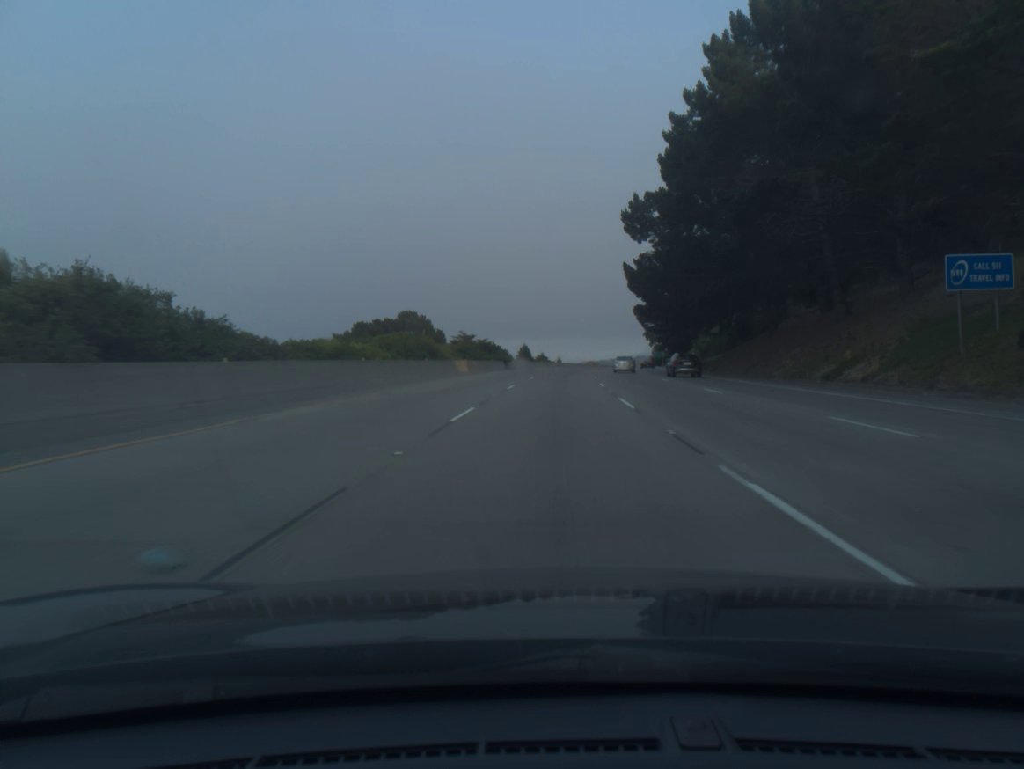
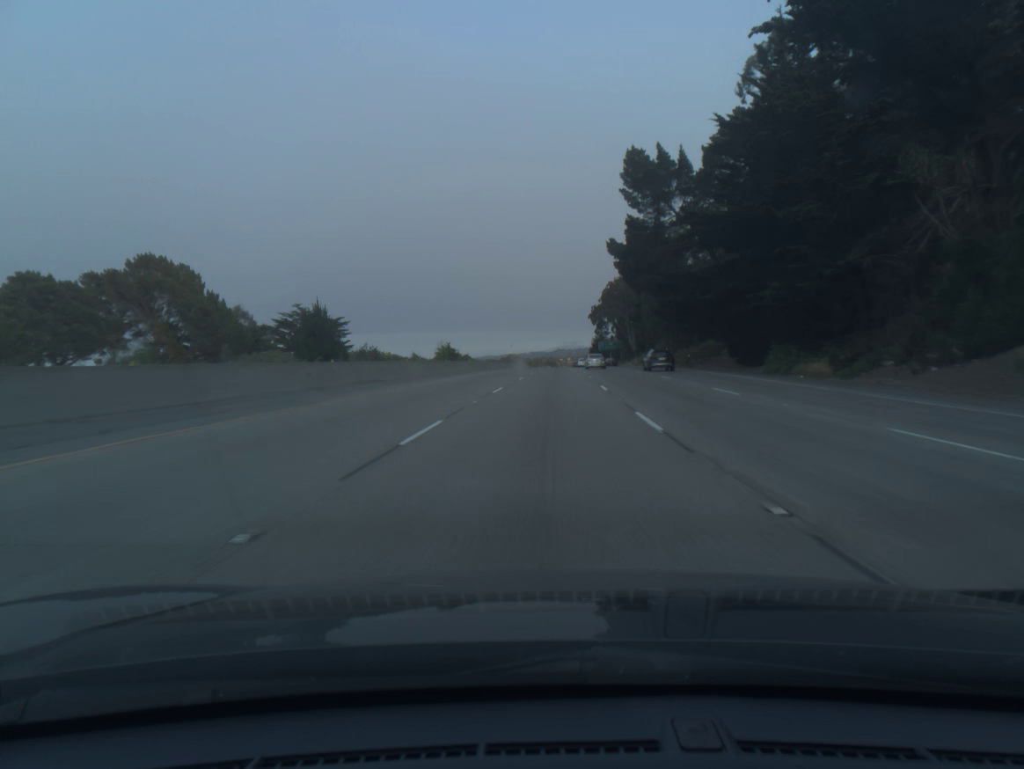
(+4.8, +90.8) m; +6°
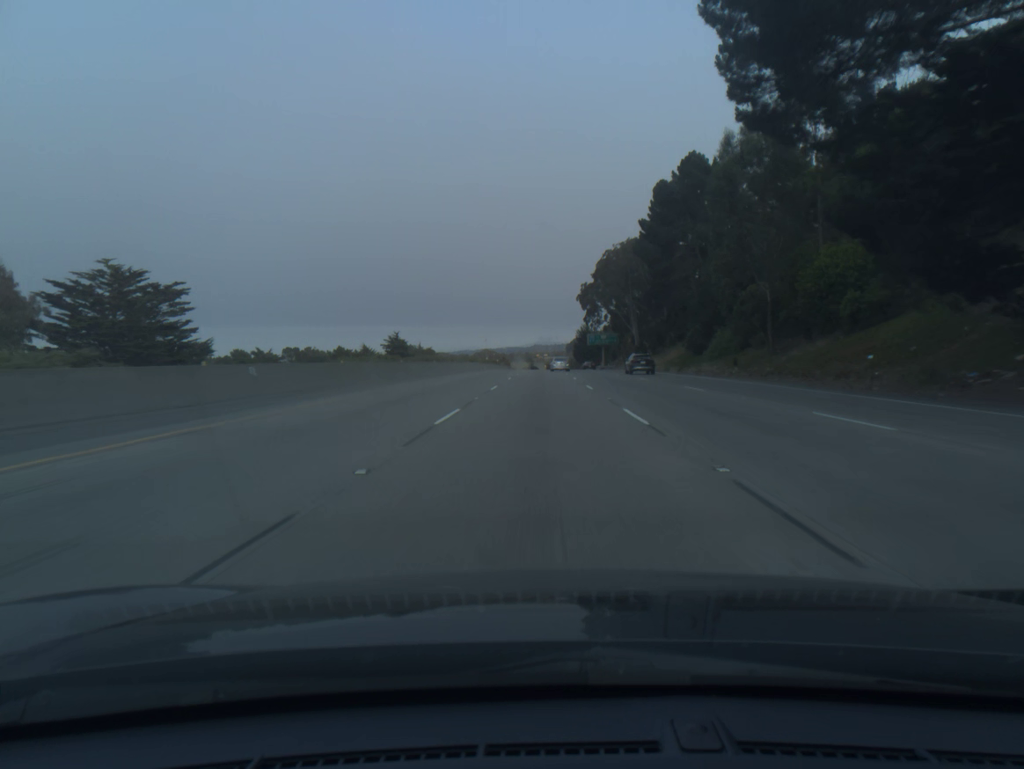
(+1.1, +55.0) m; +2°
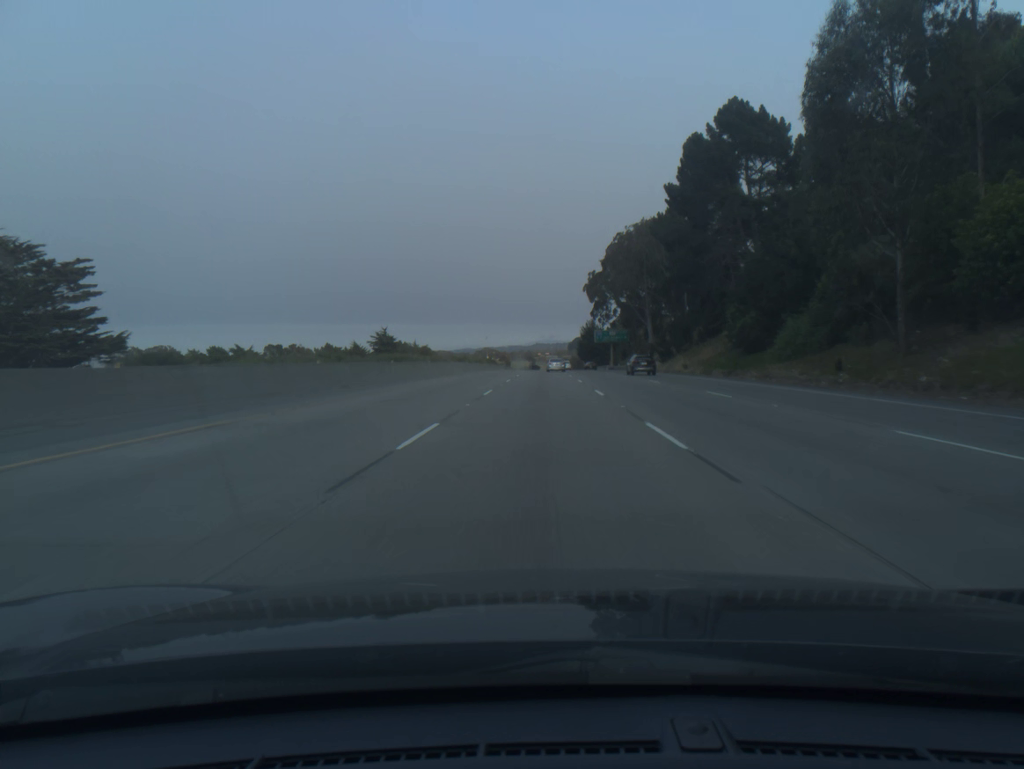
(0.0, +18.4) m; 0°
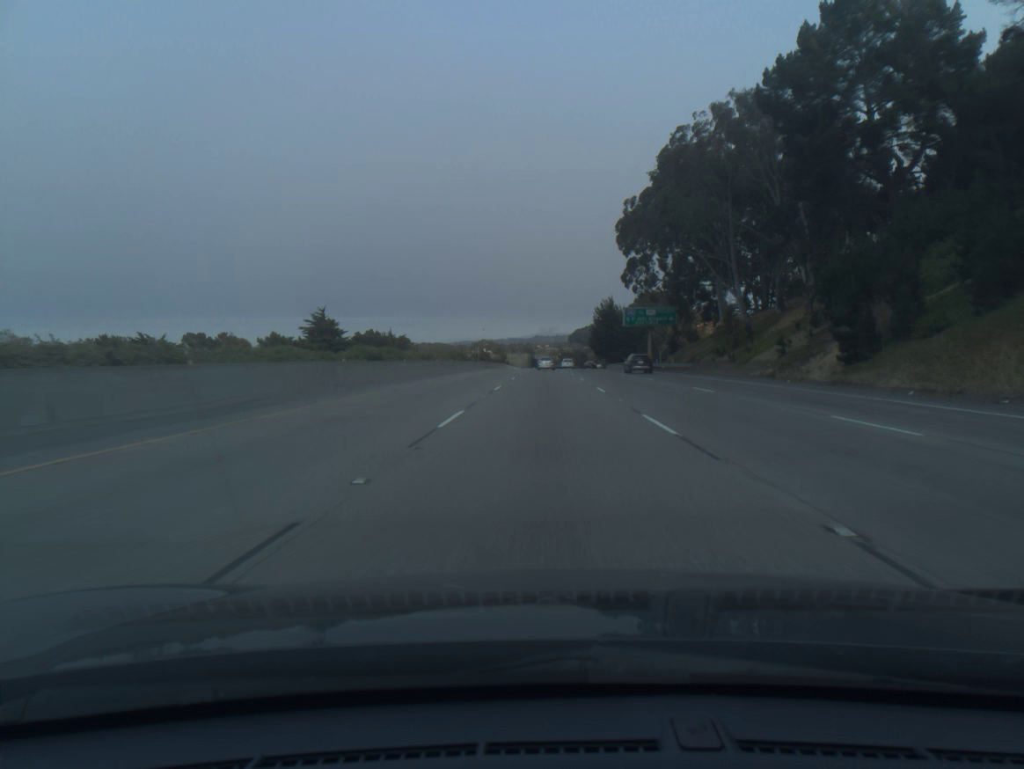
(-0.1, +55.4) m; 0°
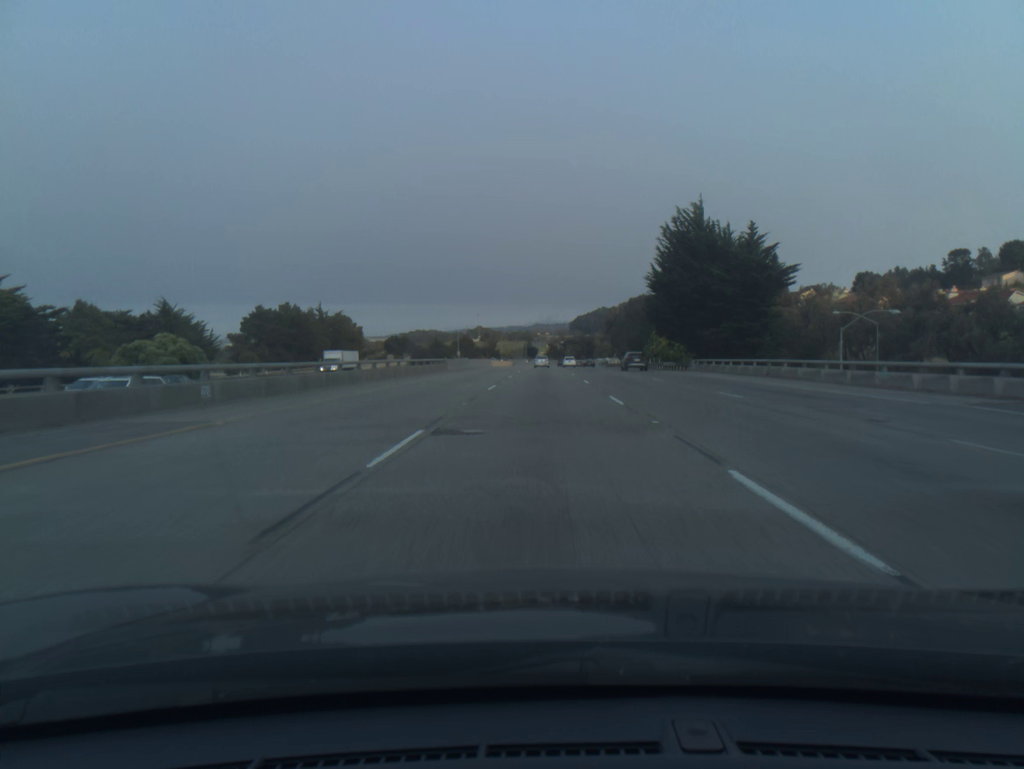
(+0.2, +92.5) m; 0°
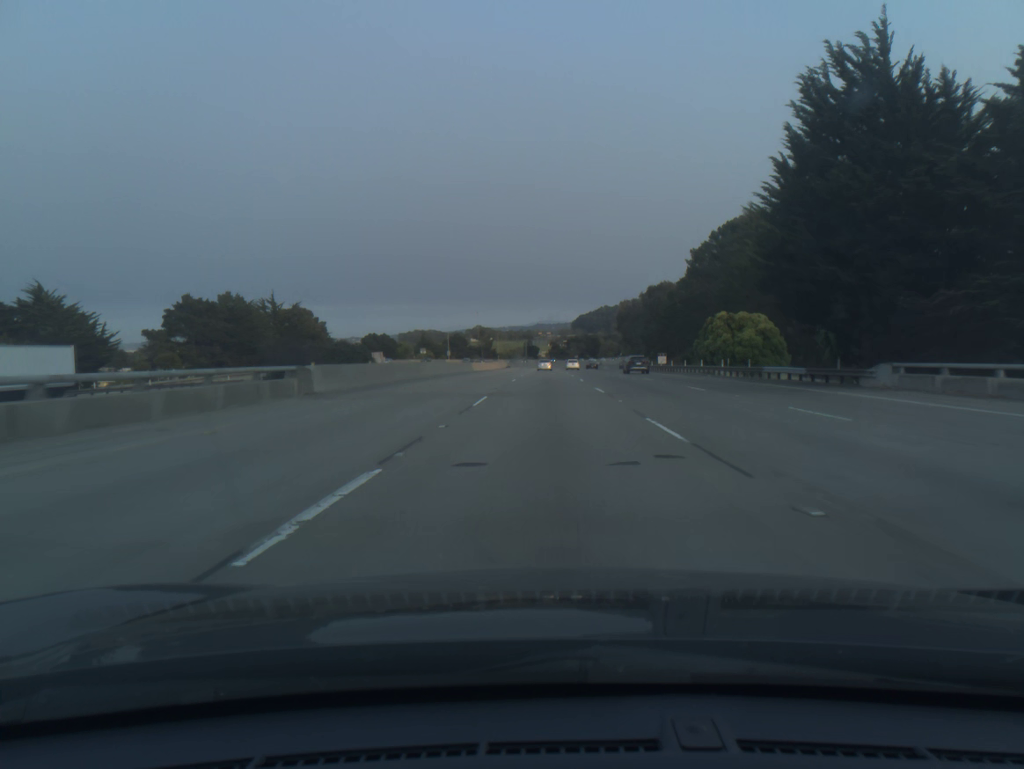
(-0.1, +36.9) m; 0°
